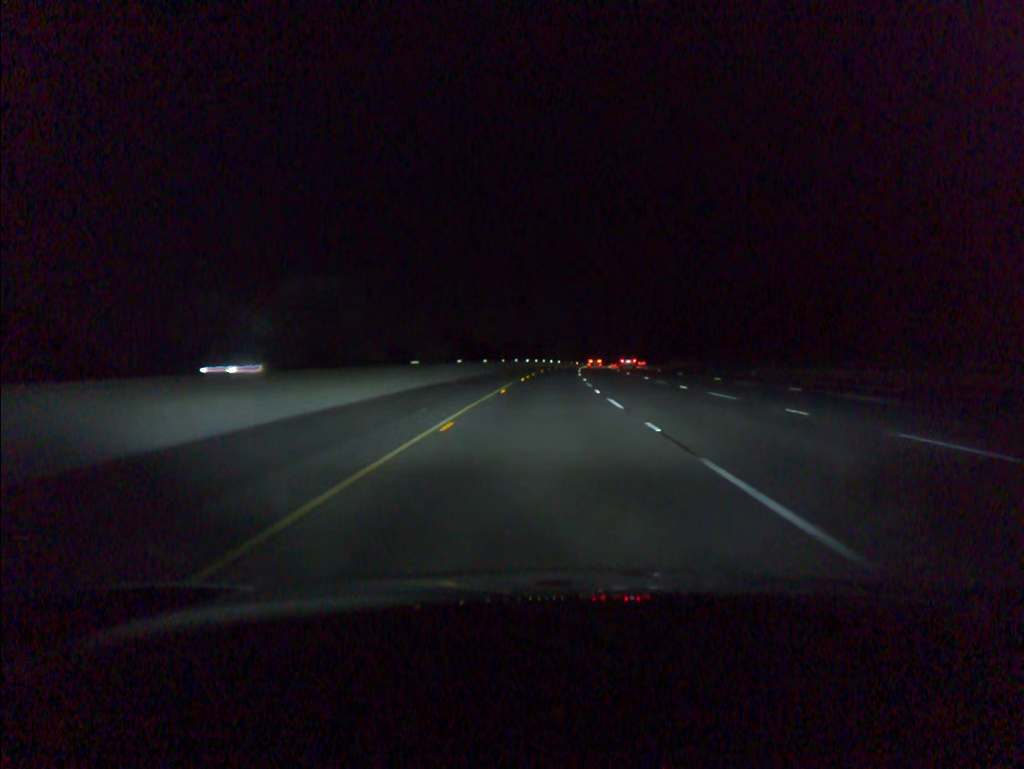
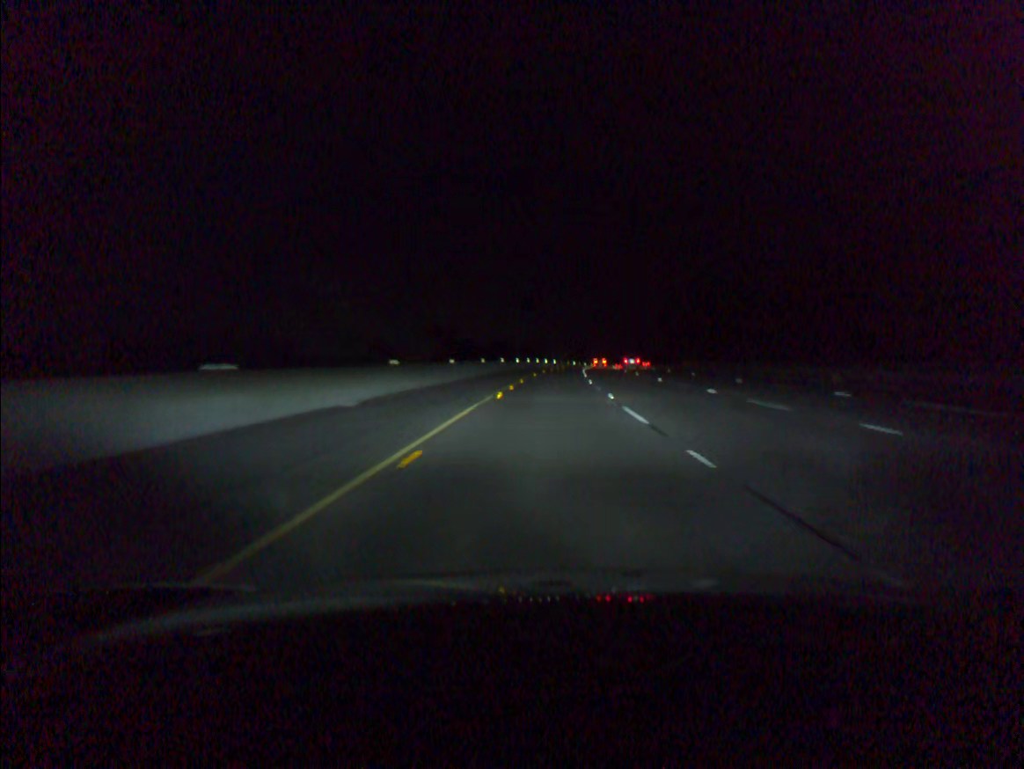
(+0.1, +18.9) m; 0°
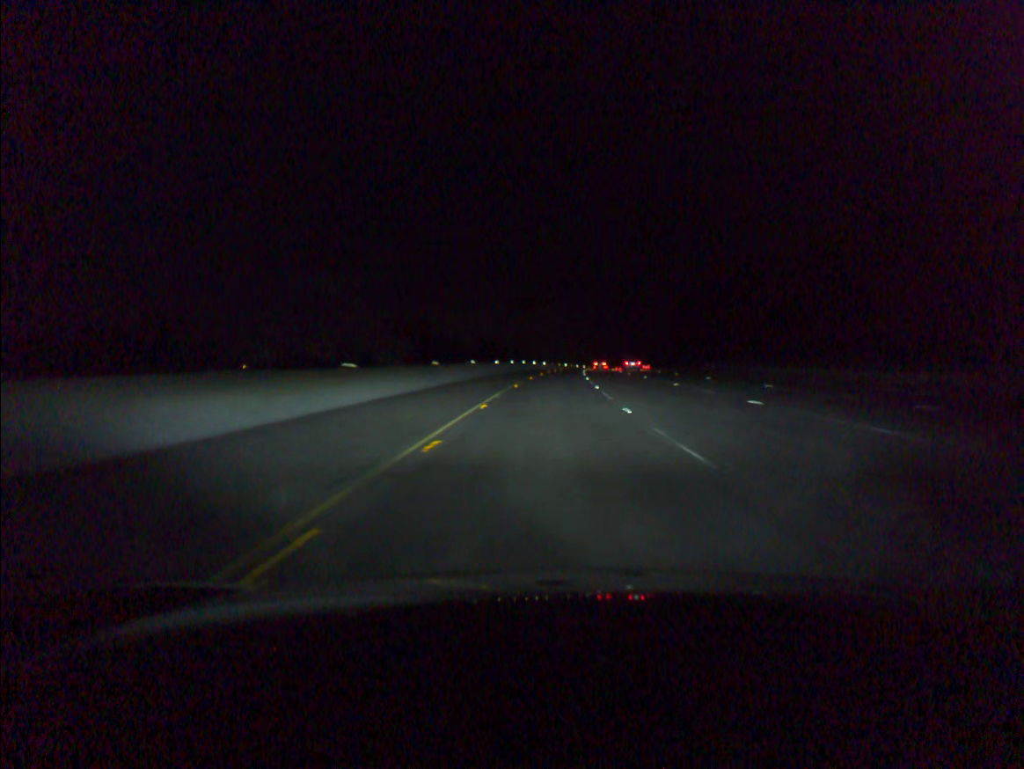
(+0.2, +20.3) m; +1°
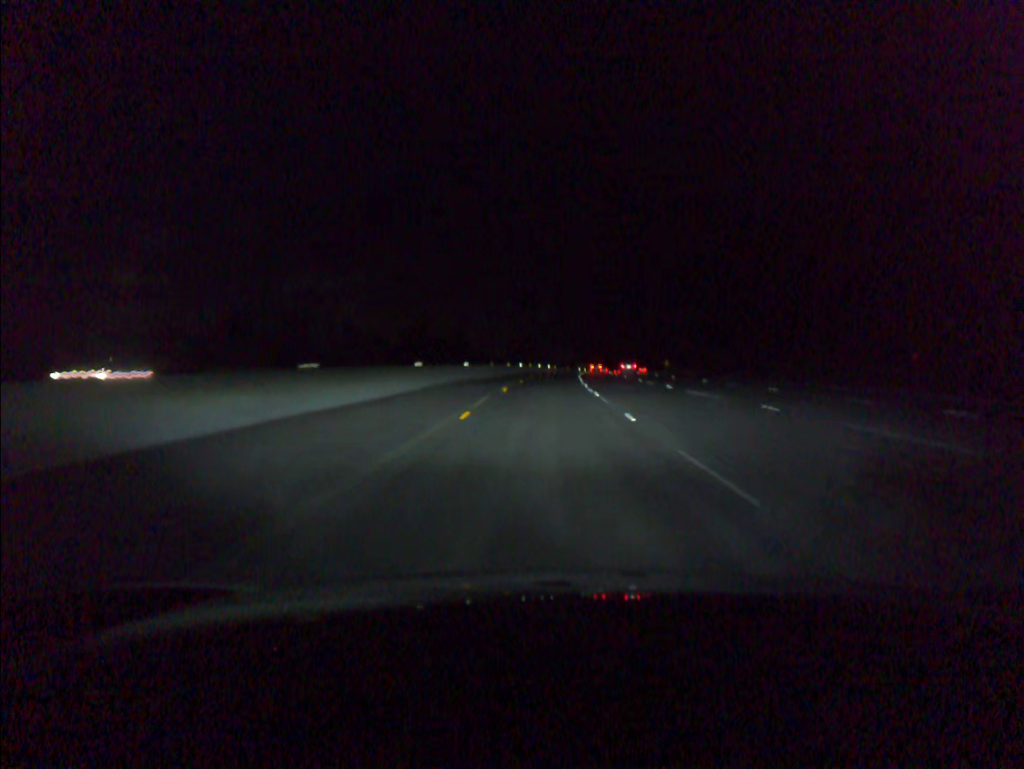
(+2.3, +75.5) m; +3°
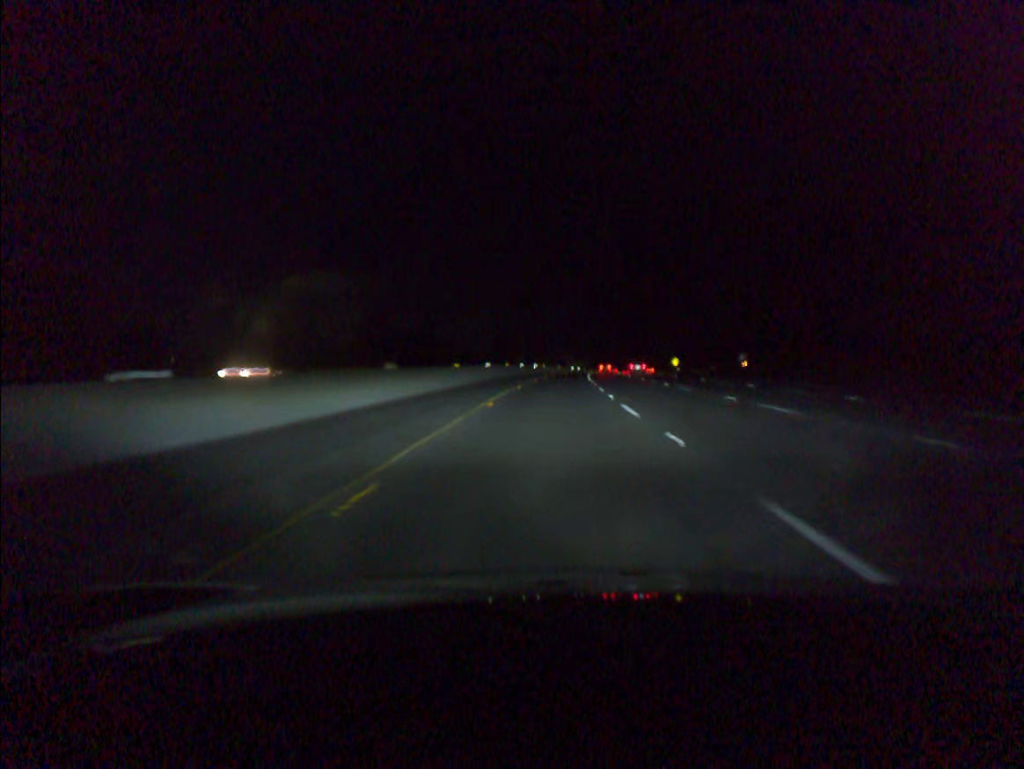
(+0.3, +37.9) m; +1°
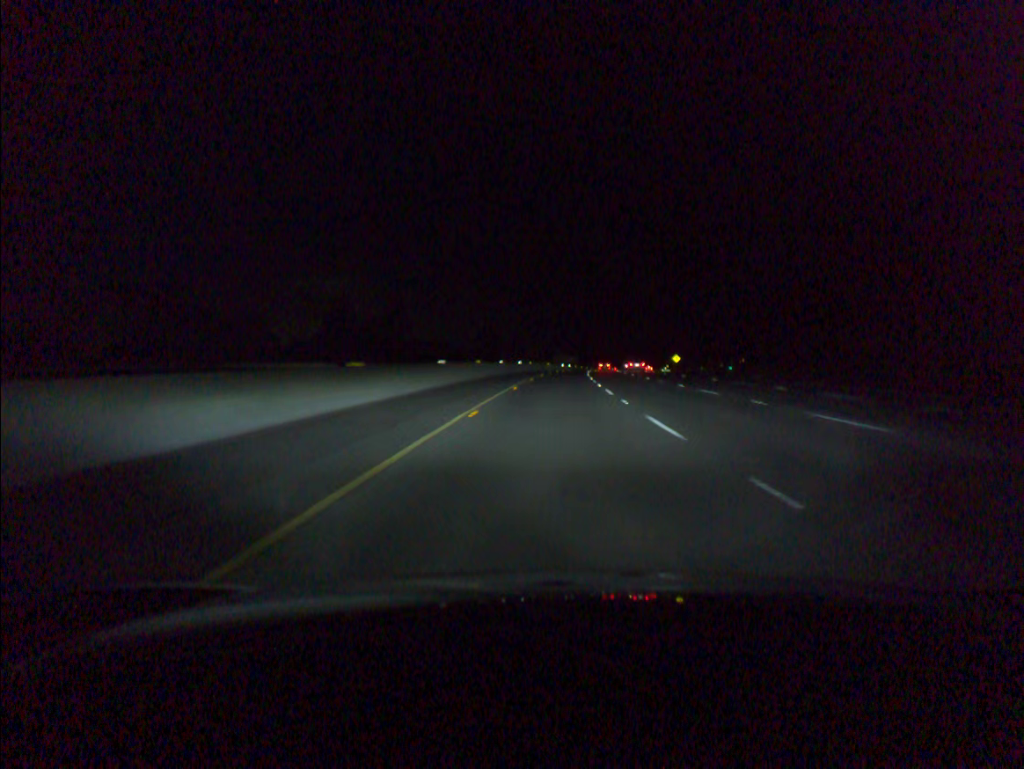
(+0.2, +19.0) m; +1°
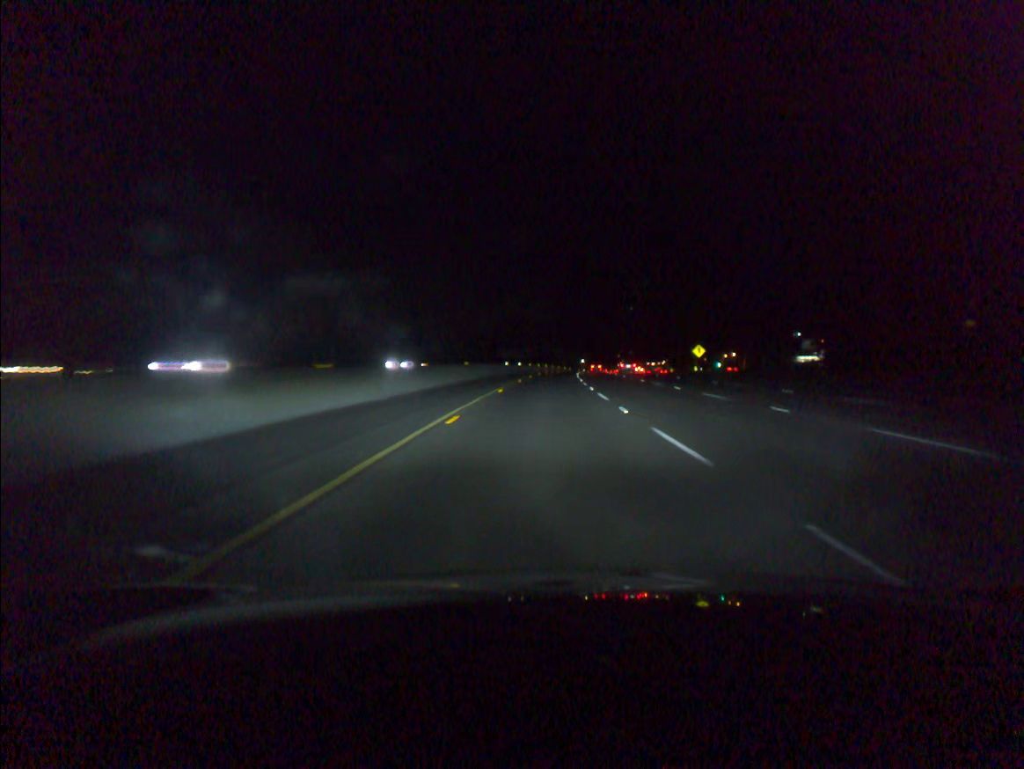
(+2.5, +74.7) m; +4°
